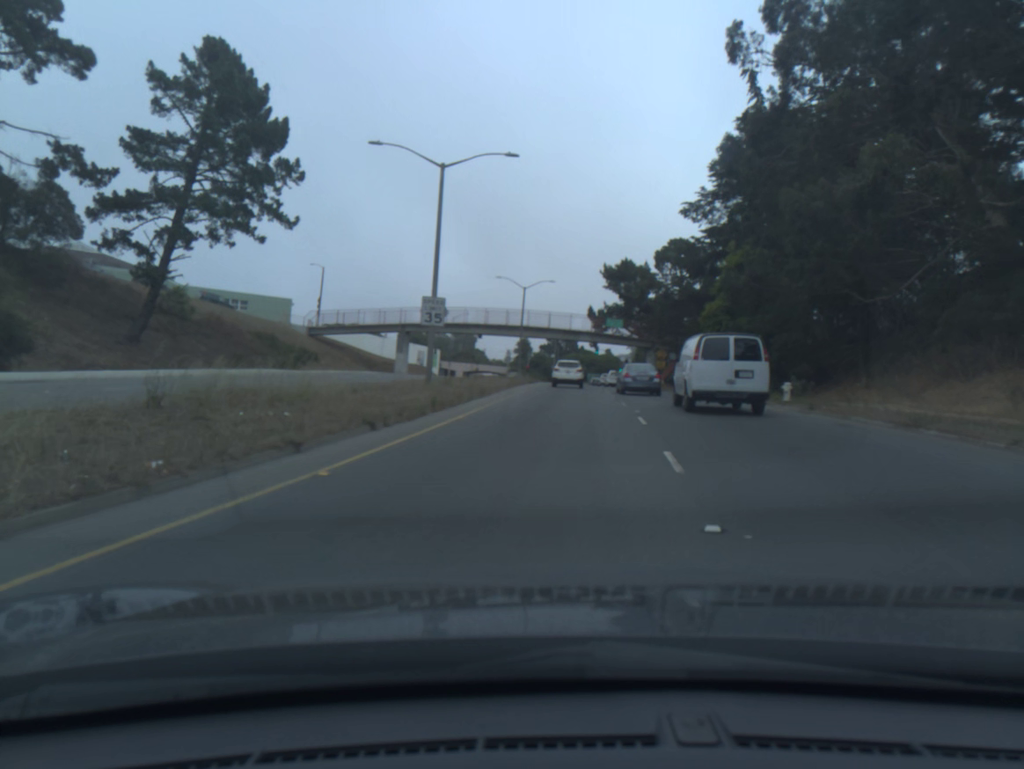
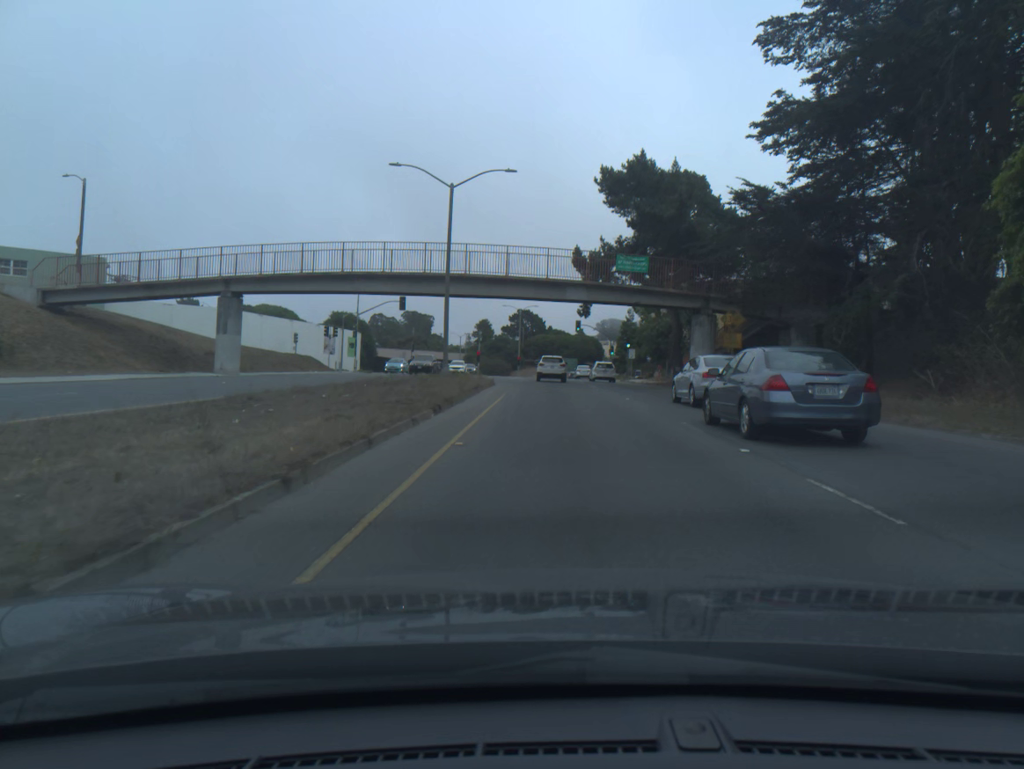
(+0.8, +39.4) m; +3°
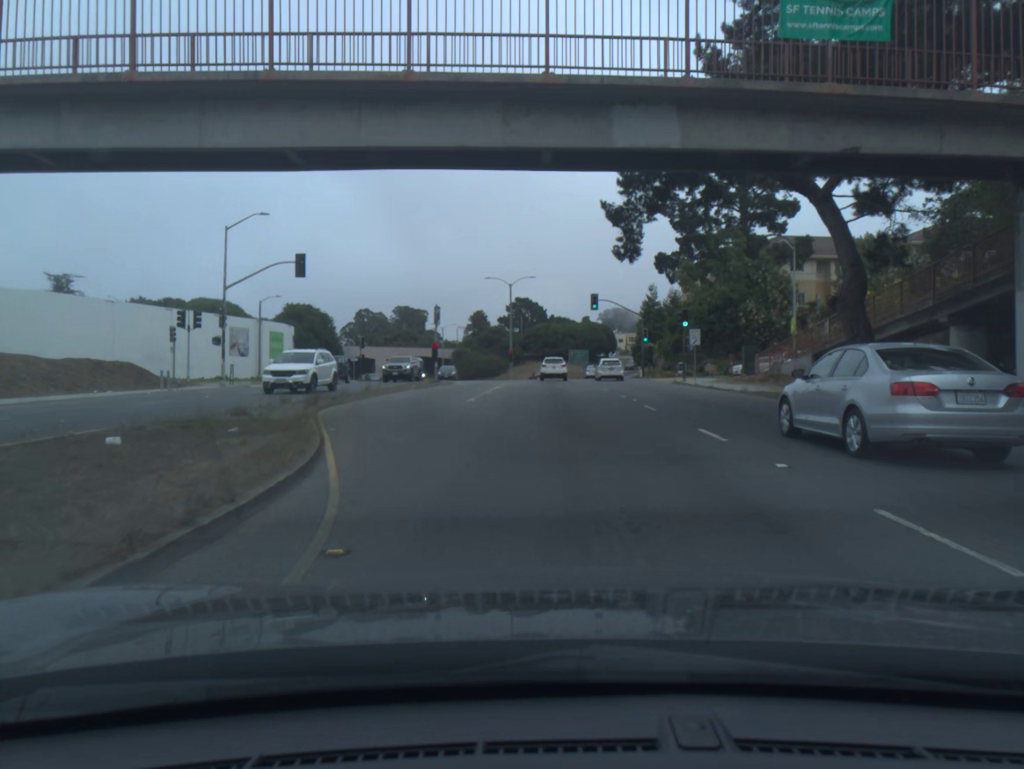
(+0.1, +31.2) m; 0°
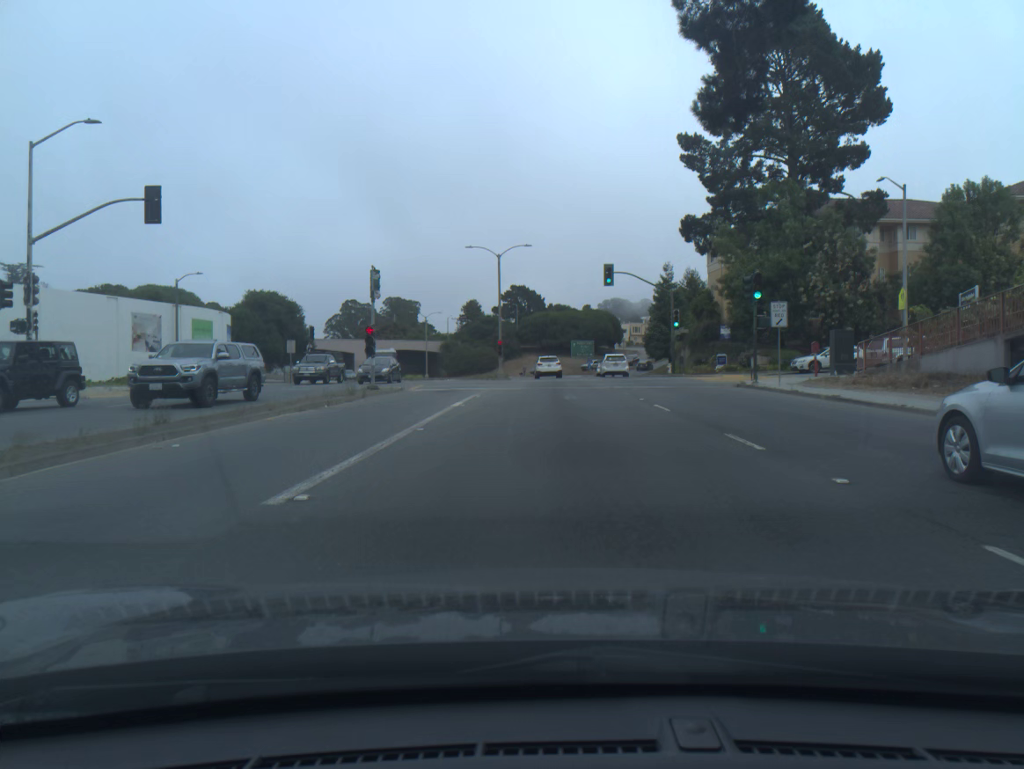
(0.0, +16.0) m; 0°
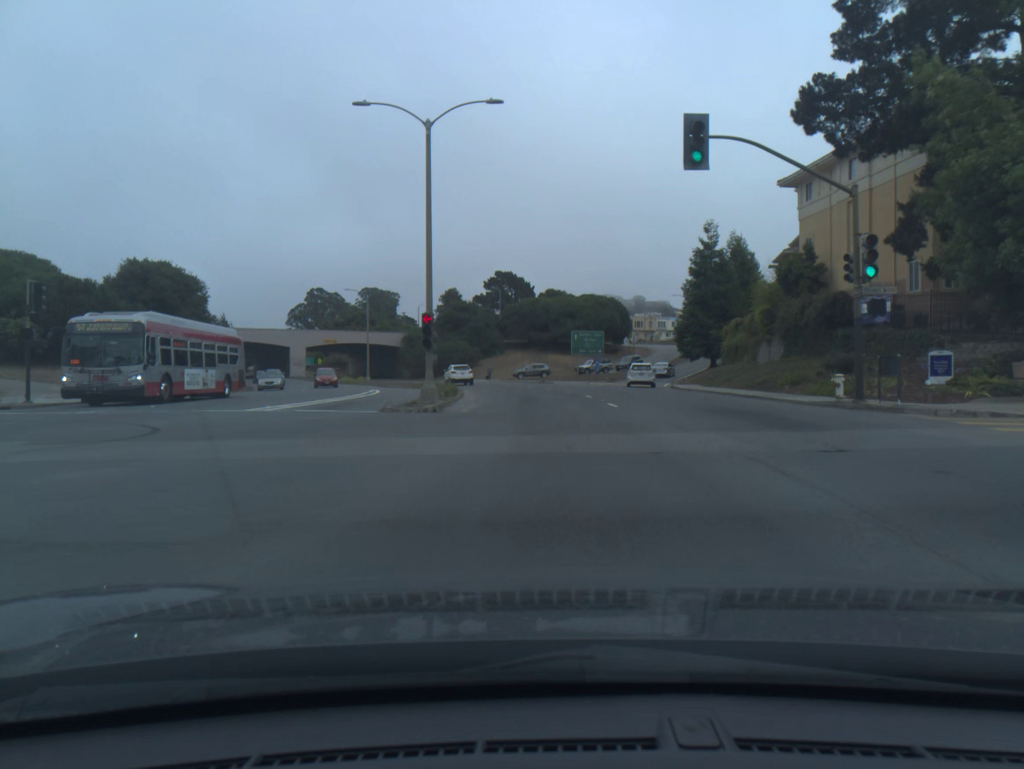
(+0.2, +32.2) m; +1°
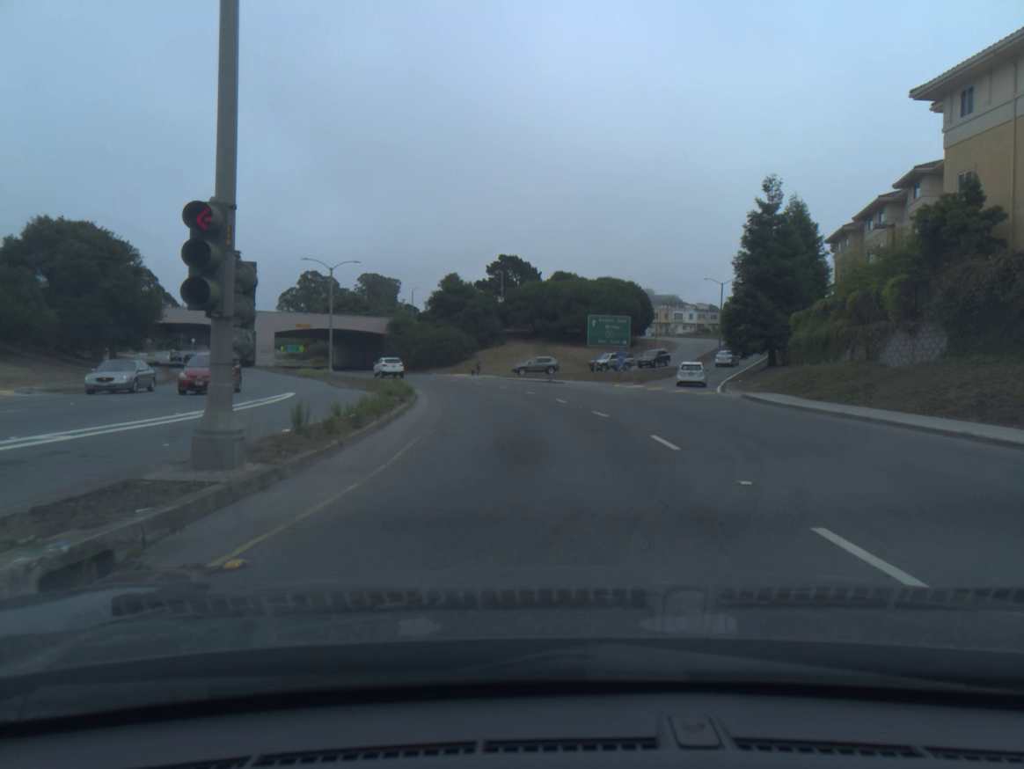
(-0.1, +16.9) m; -1°
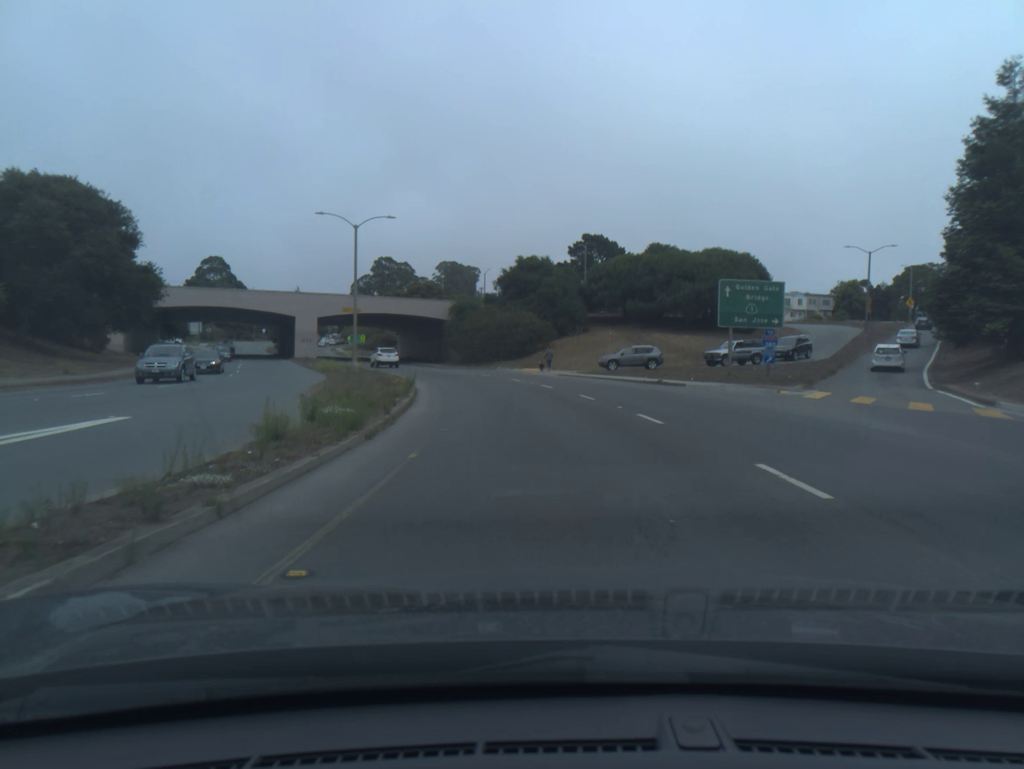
(-0.8, +18.2) m; -6°
